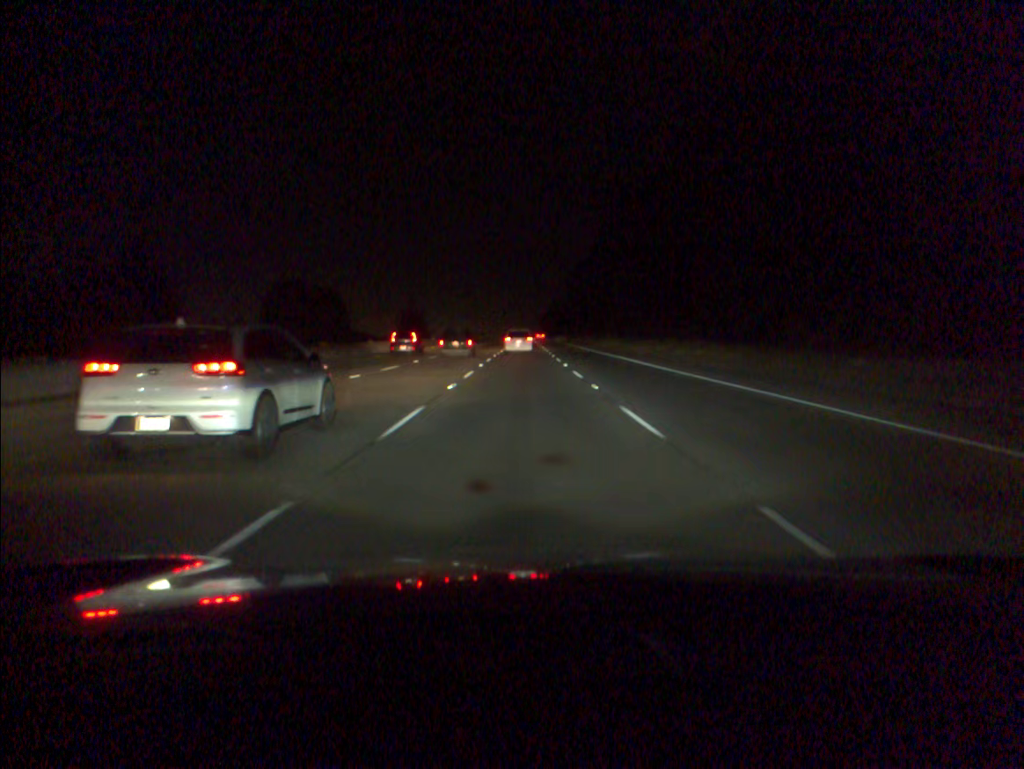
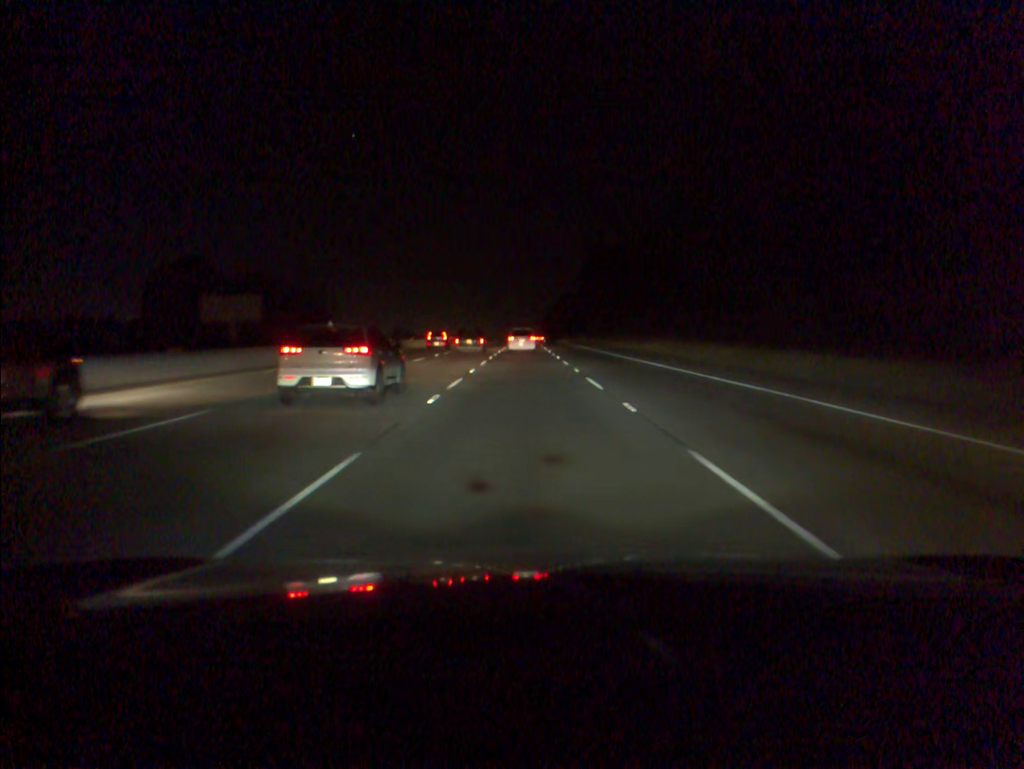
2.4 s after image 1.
(0.0, +64.6) m; 0°
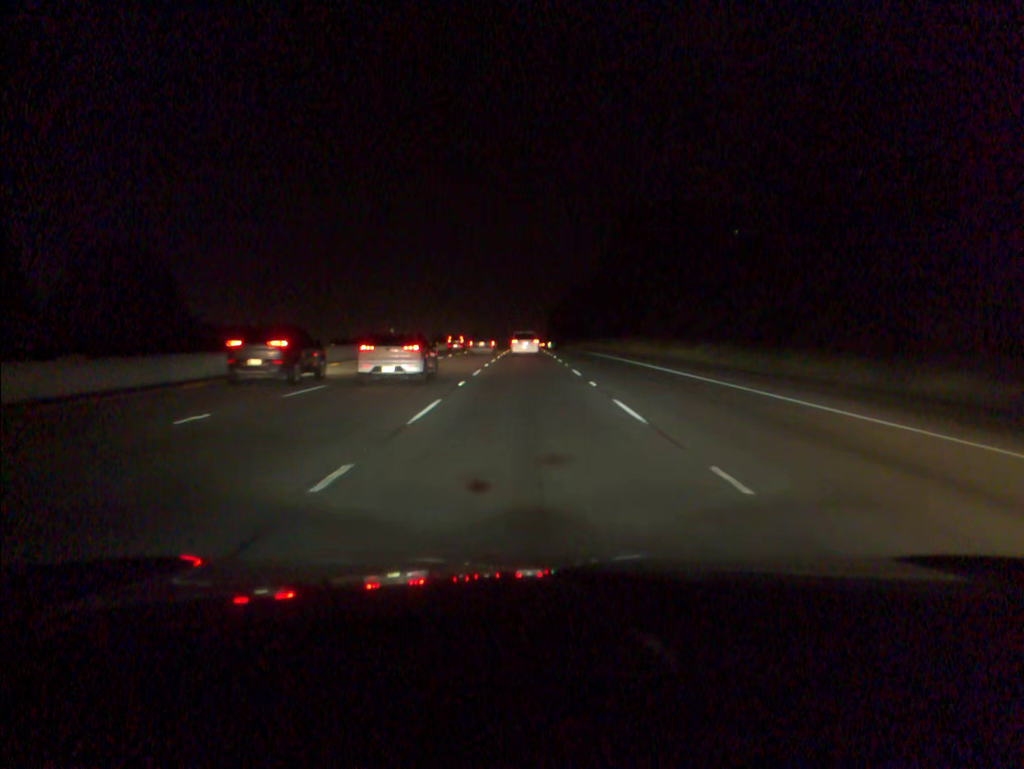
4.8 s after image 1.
(-0.1, +64.9) m; 0°
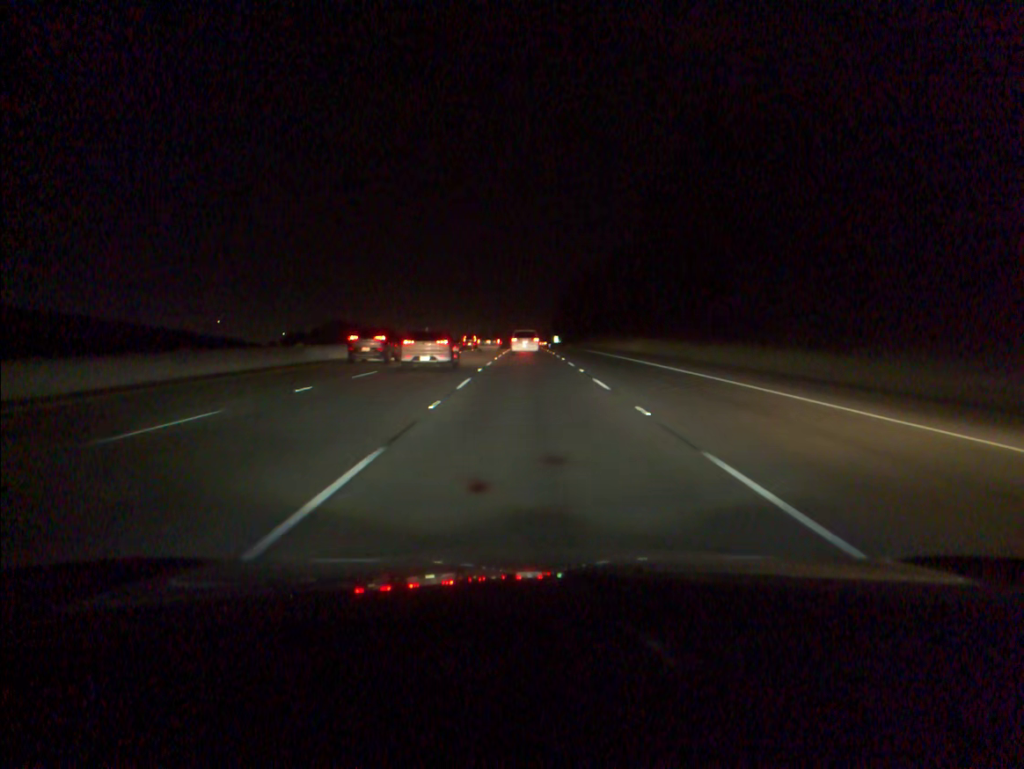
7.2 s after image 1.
(0.0, +66.3) m; 0°
